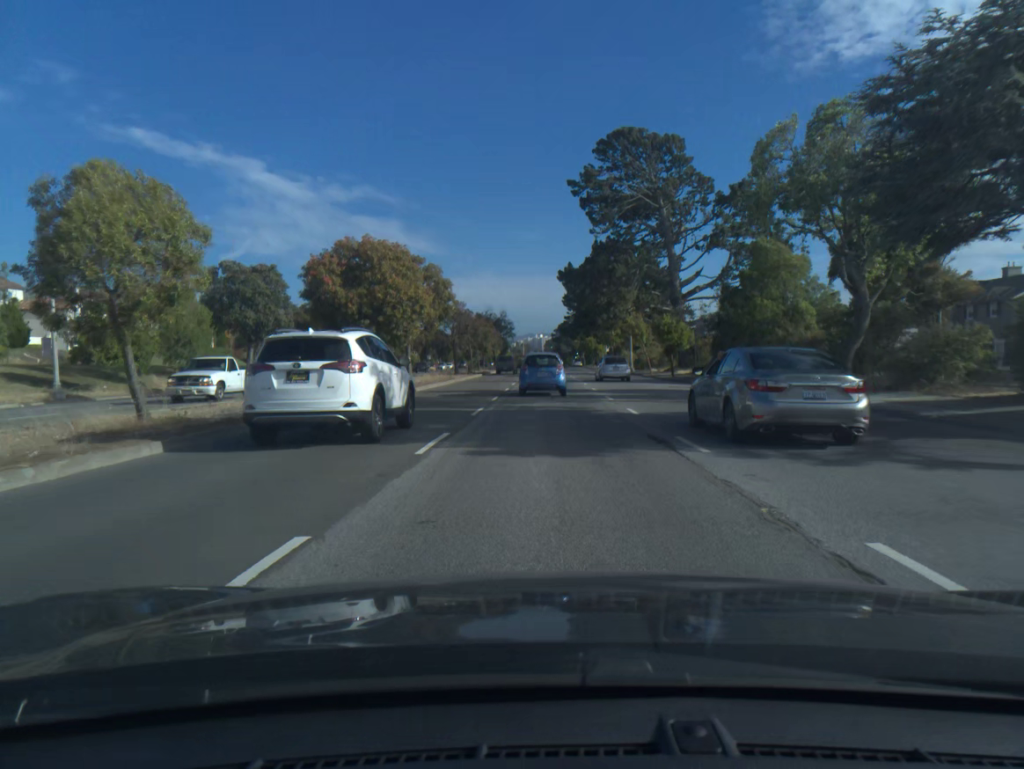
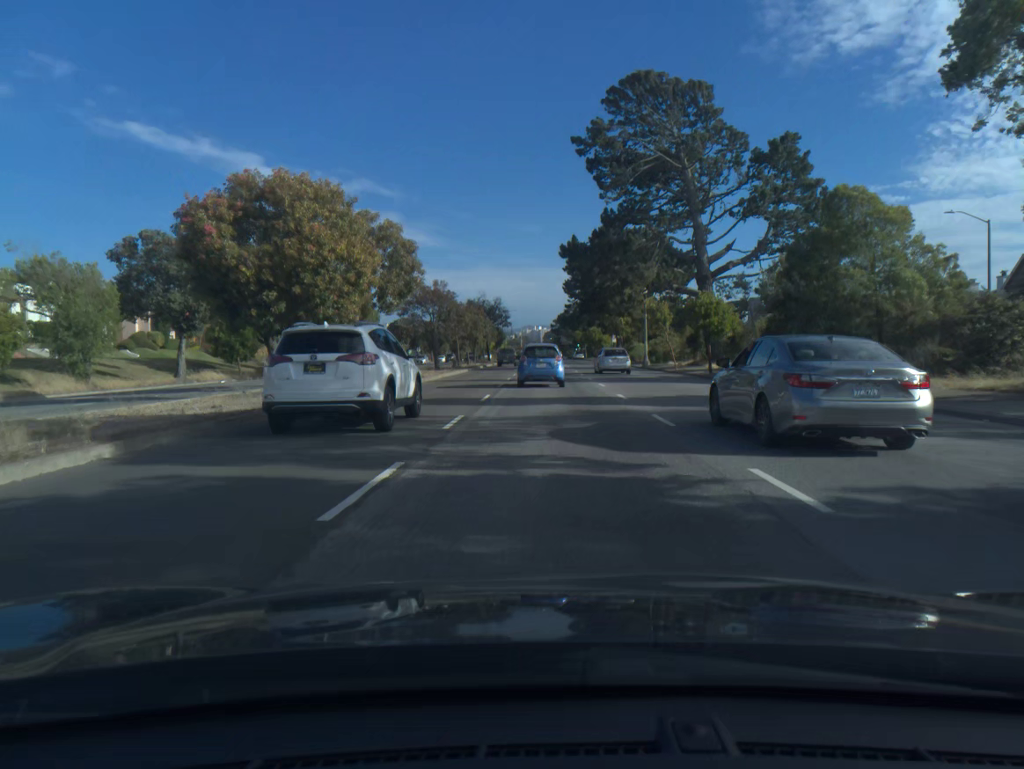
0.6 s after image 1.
(0.0, +11.8) m; 0°
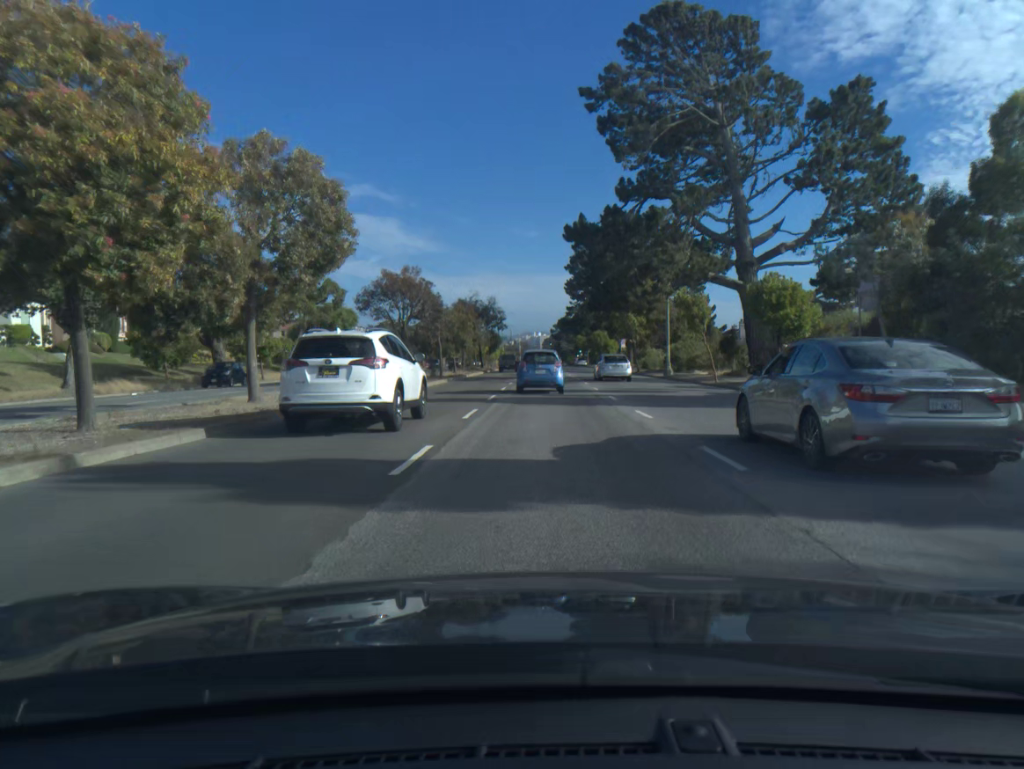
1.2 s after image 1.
(0.0, +11.8) m; 0°
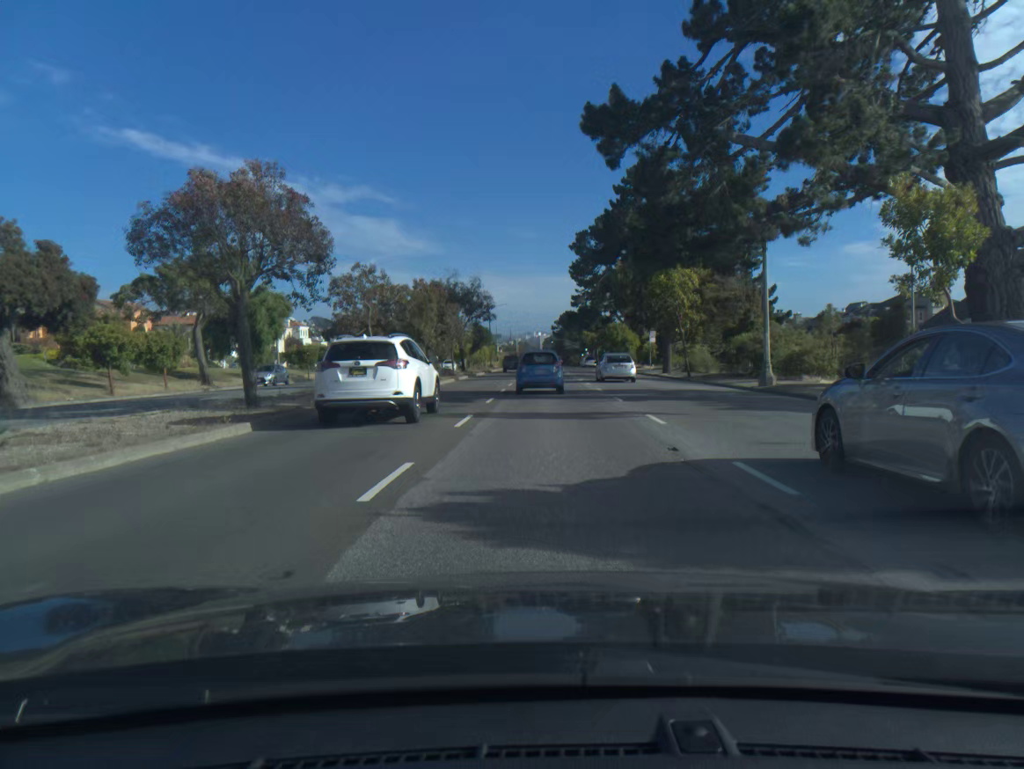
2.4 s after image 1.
(0.0, +23.4) m; 0°
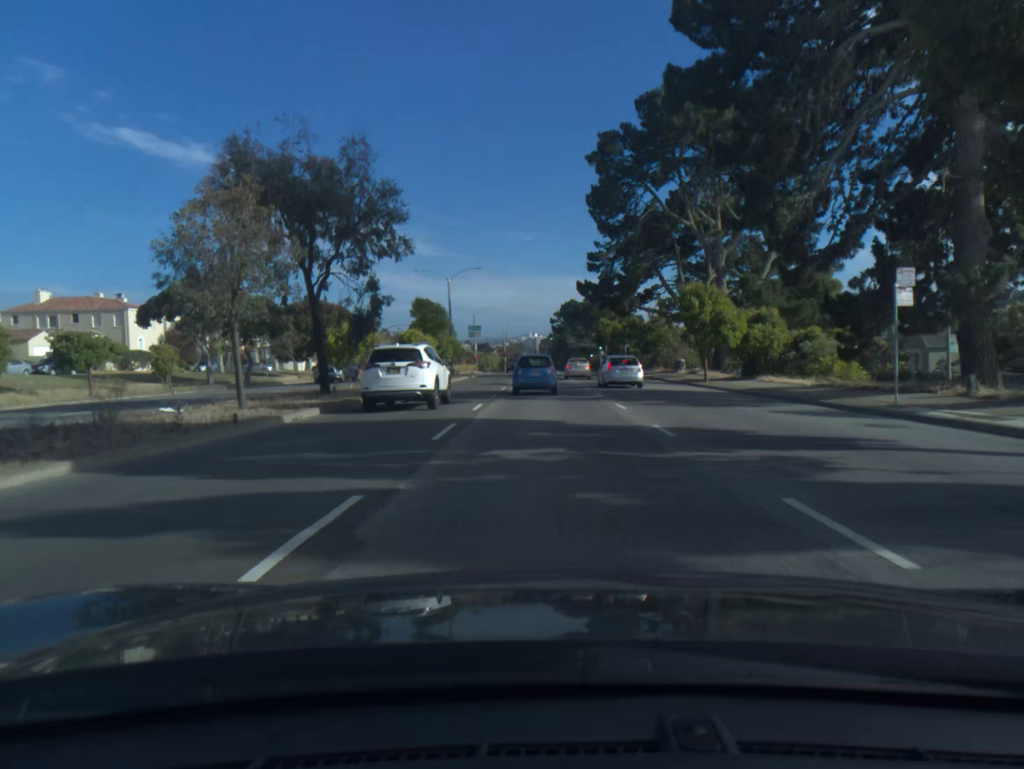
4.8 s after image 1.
(+0.1, +45.8) m; 0°
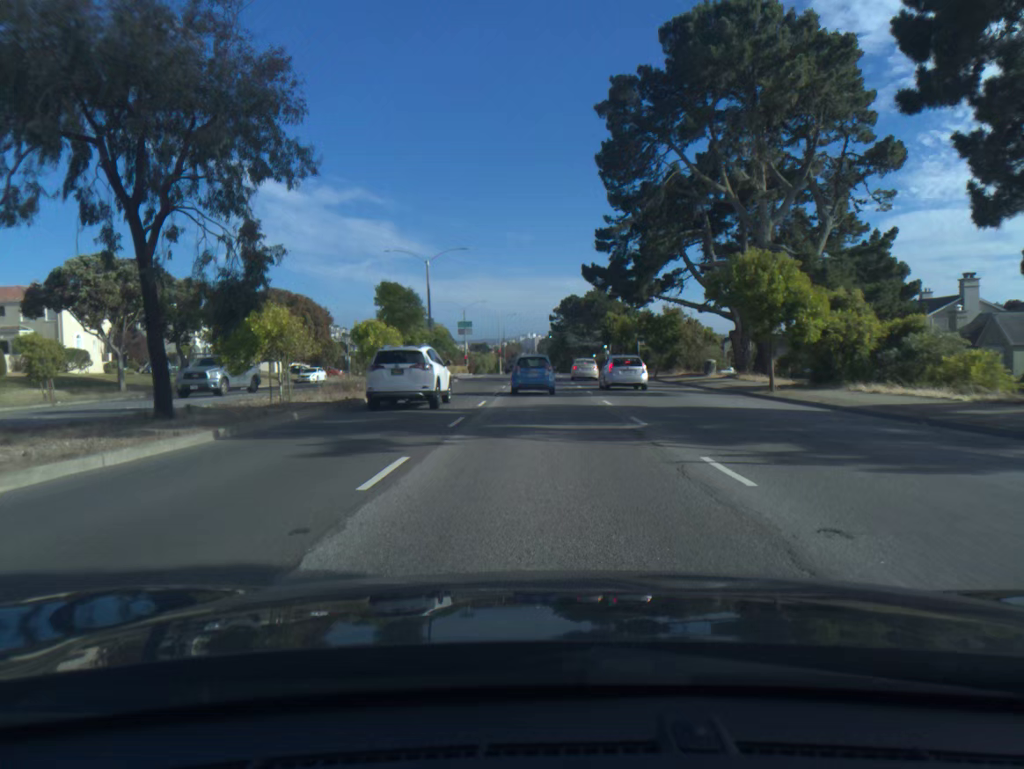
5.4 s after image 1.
(0.0, +11.6) m; 0°
